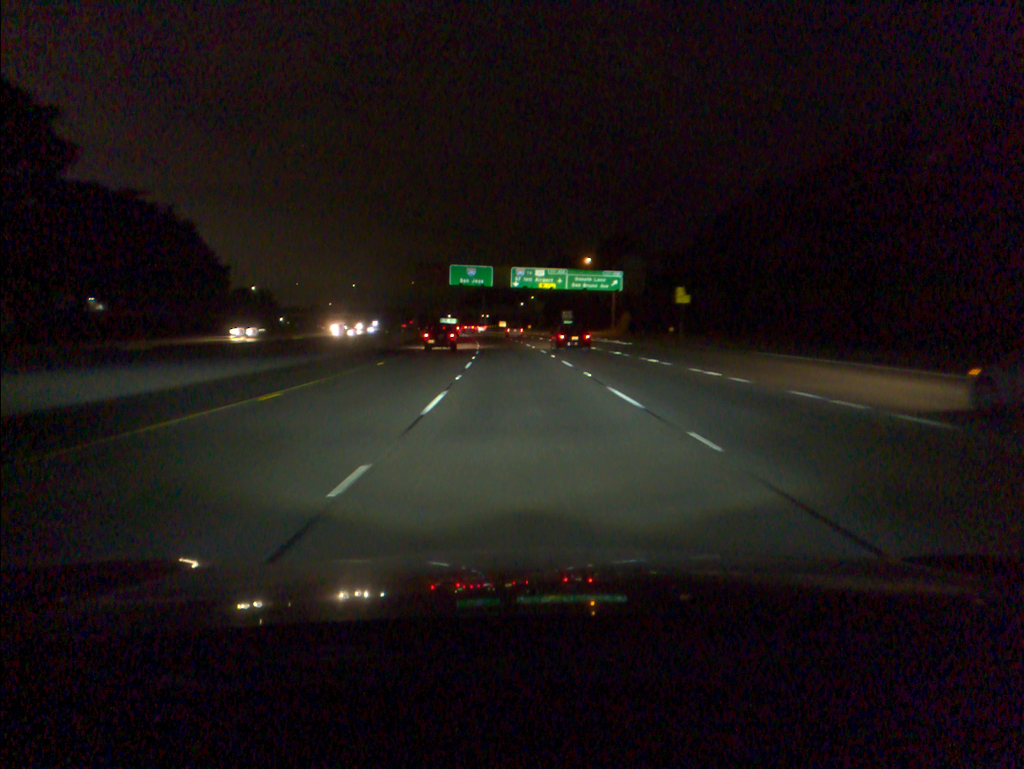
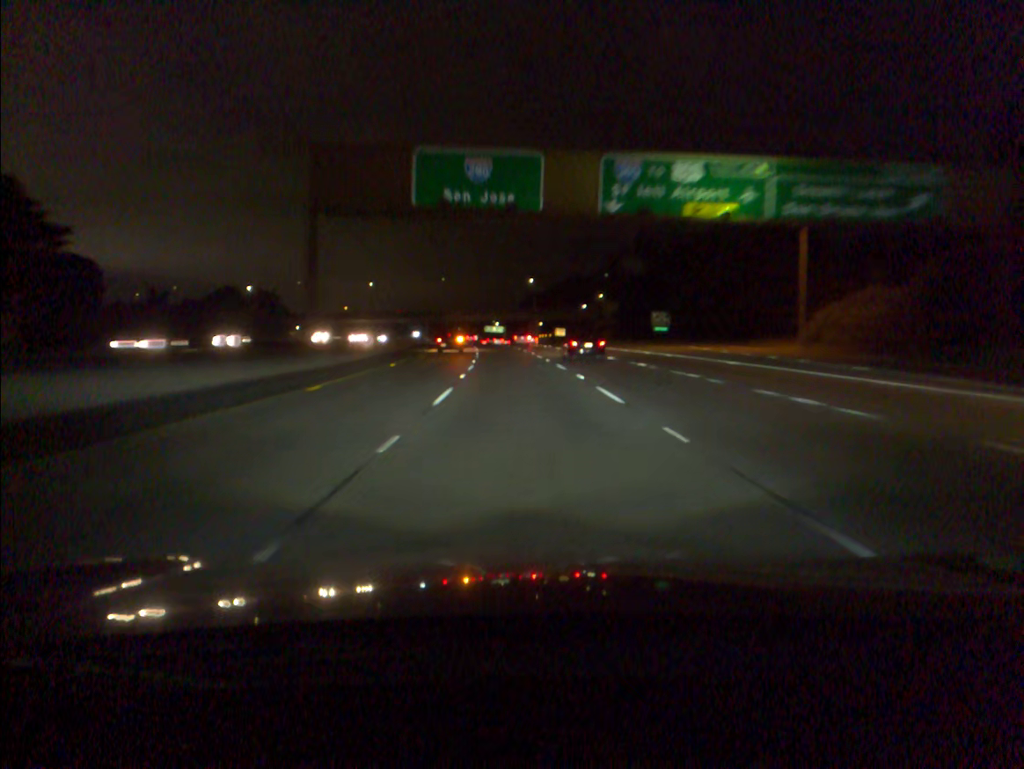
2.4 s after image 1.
(-2.3, +69.5) m; -4°
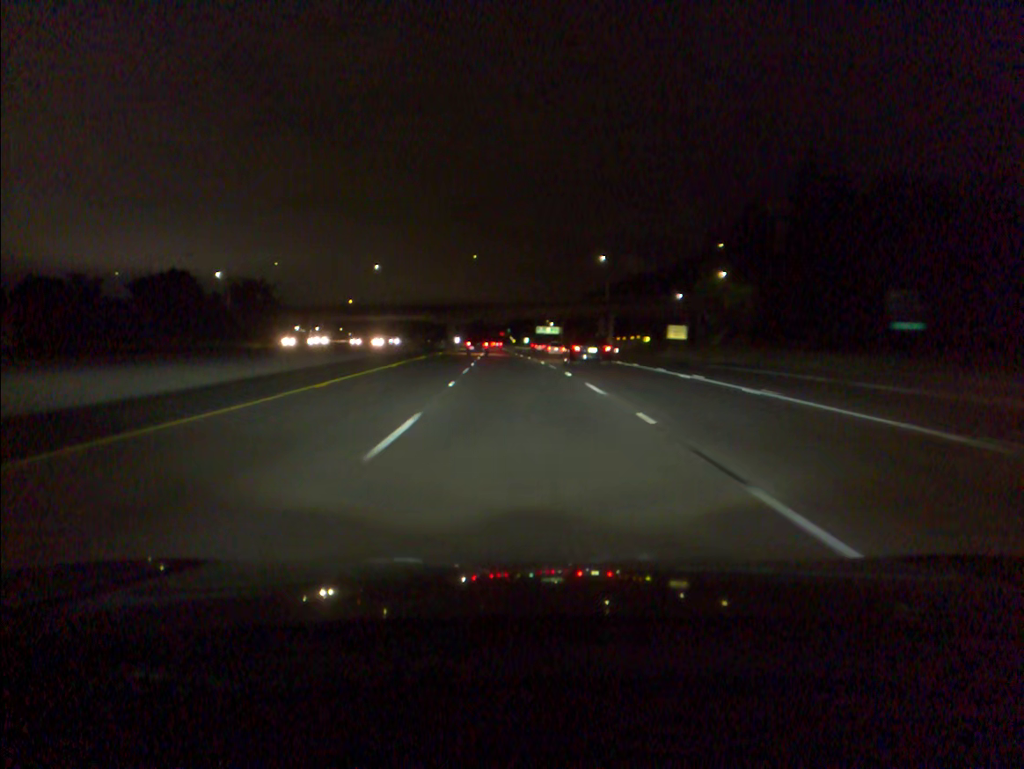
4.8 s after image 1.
(-2.4, +69.7) m; -4°
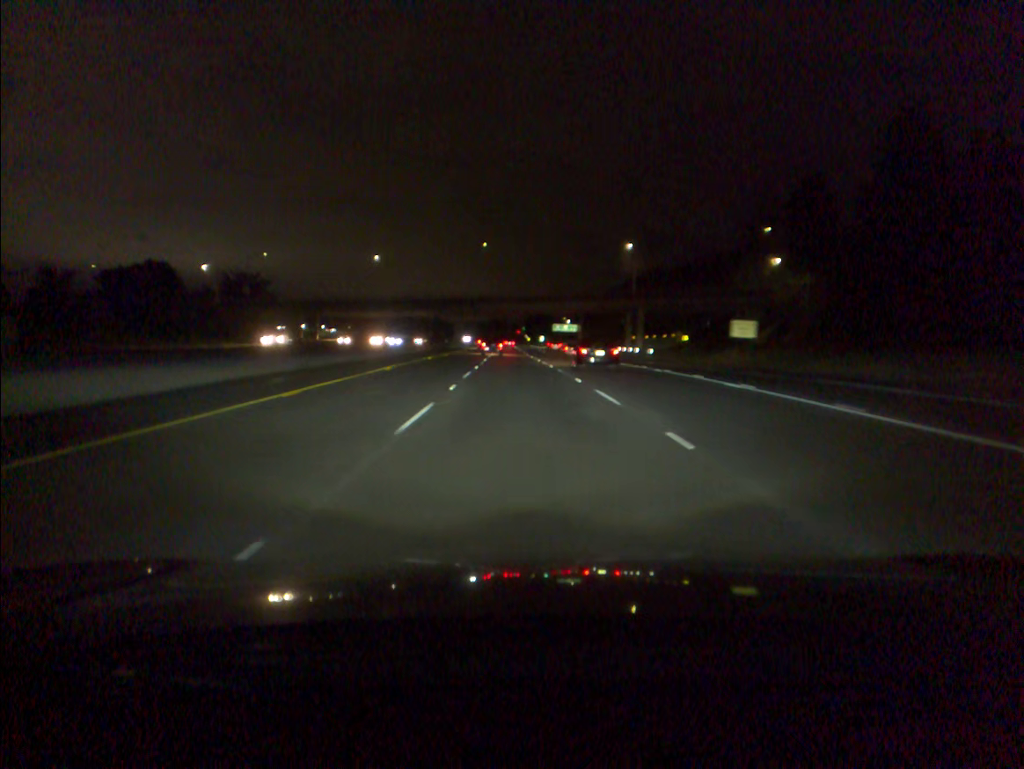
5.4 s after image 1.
(-0.2, +17.5) m; -1°
